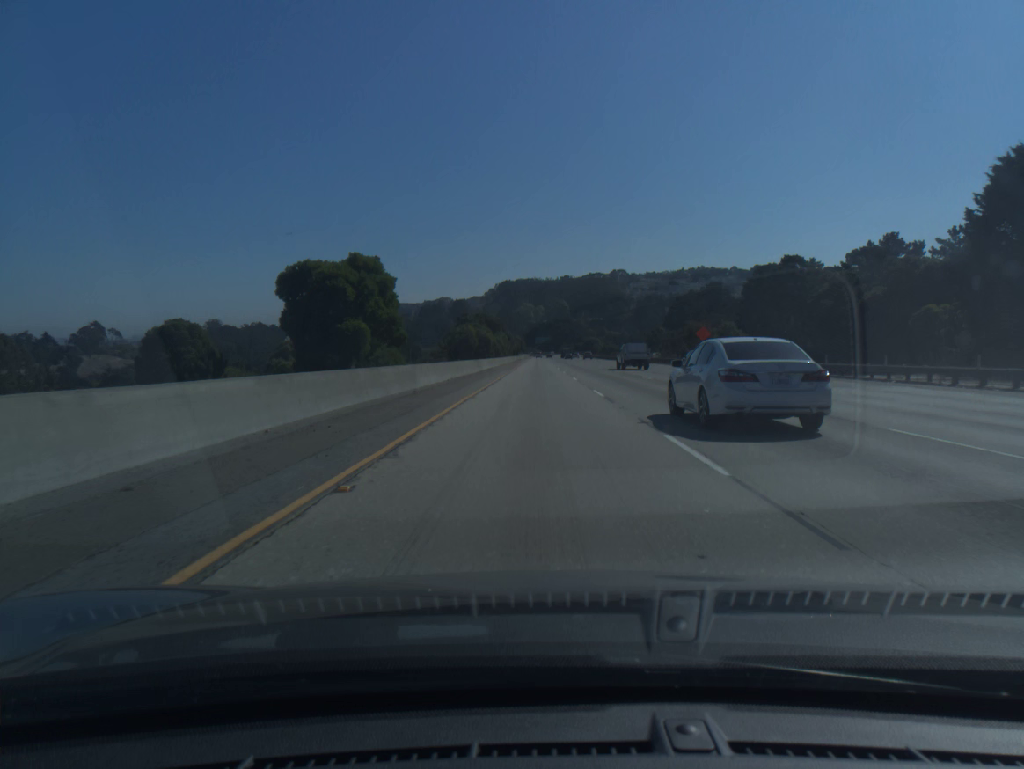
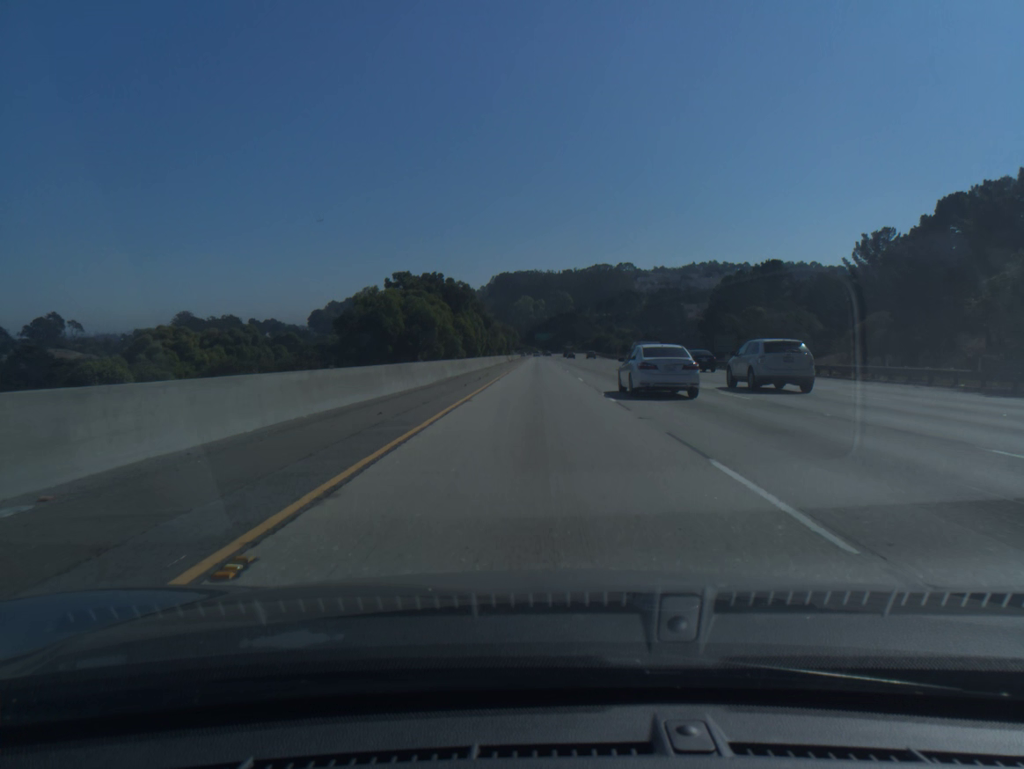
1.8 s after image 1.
(0.0, +61.0) m; 0°
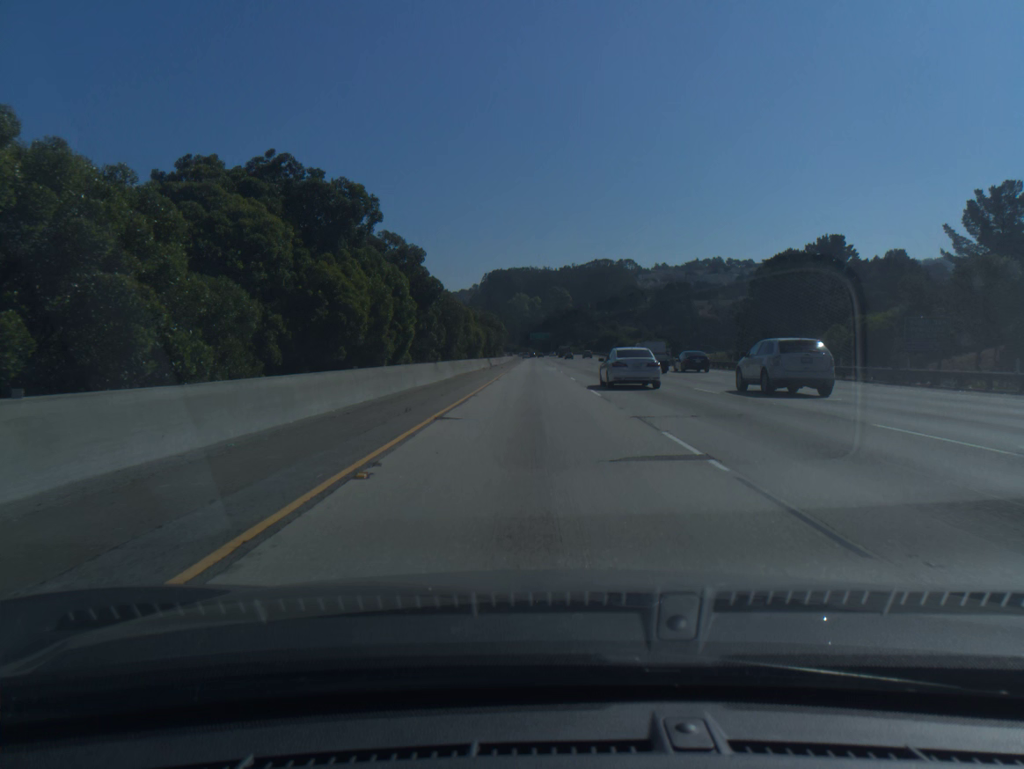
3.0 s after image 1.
(+0.1, +40.7) m; 0°
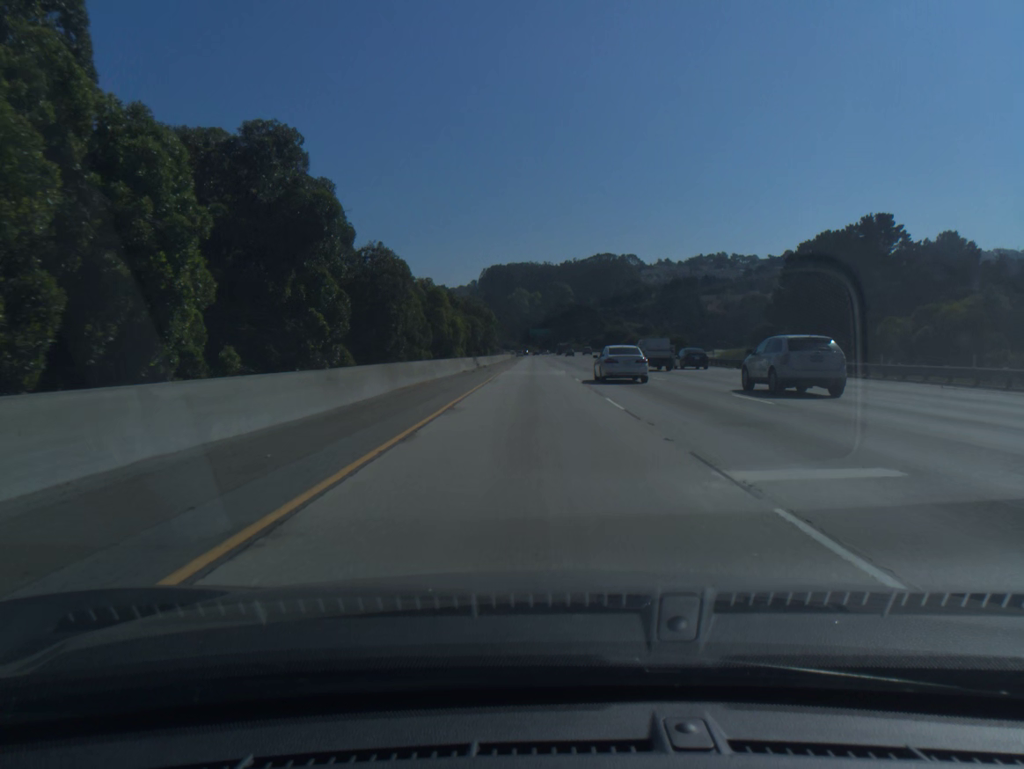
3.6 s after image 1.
(0.0, +20.3) m; 0°
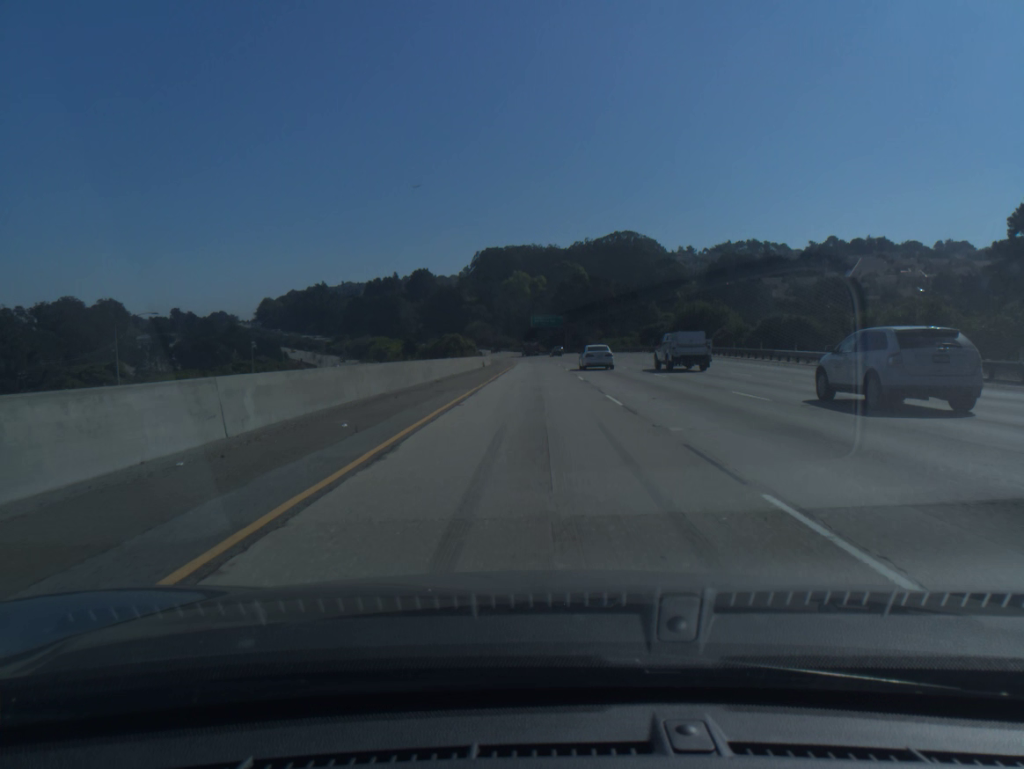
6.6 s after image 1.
(-0.5, +101.6) m; 0°
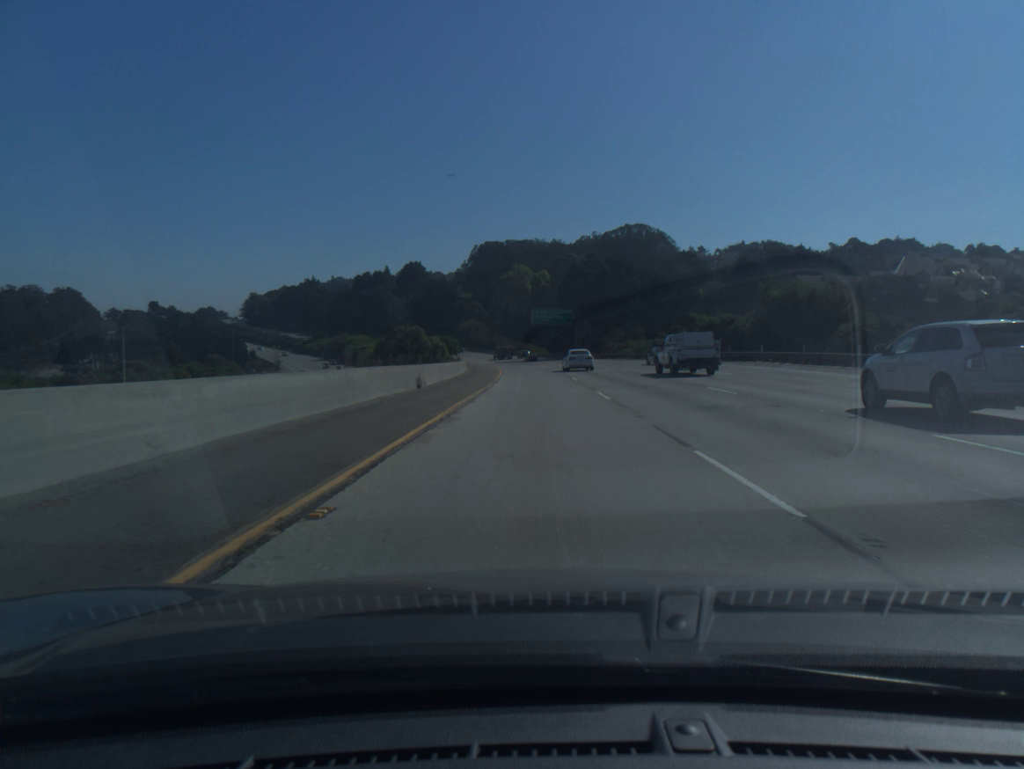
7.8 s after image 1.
(0.0, +40.6) m; 0°
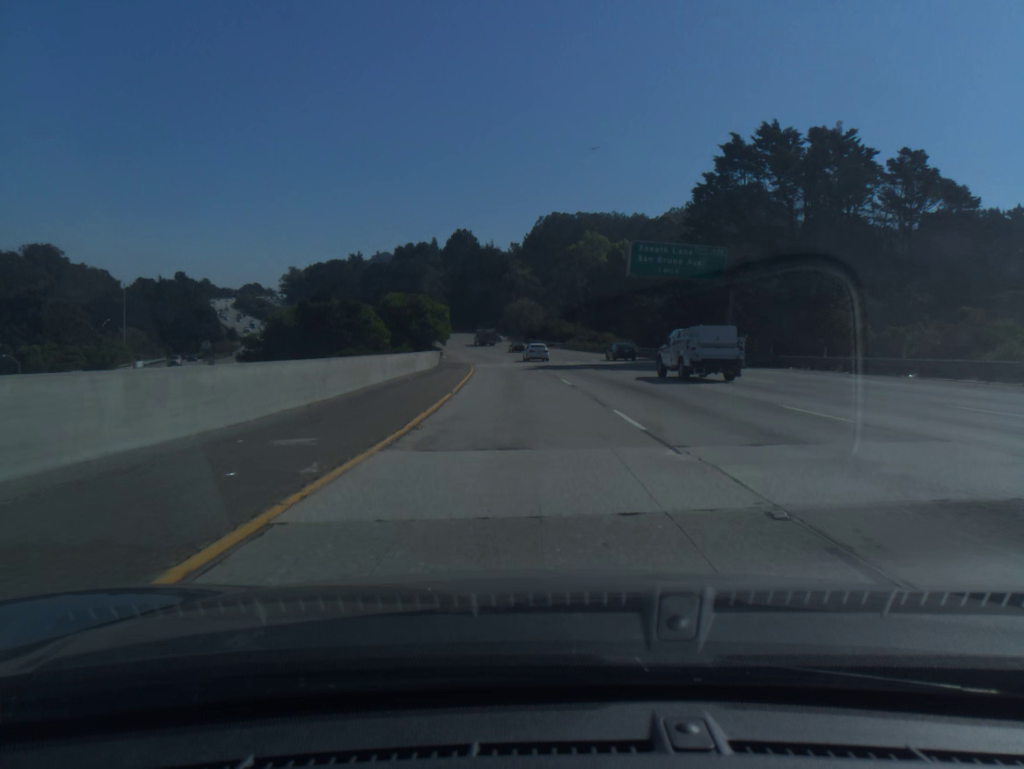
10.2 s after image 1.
(-2.1, +81.1) m; -5°
